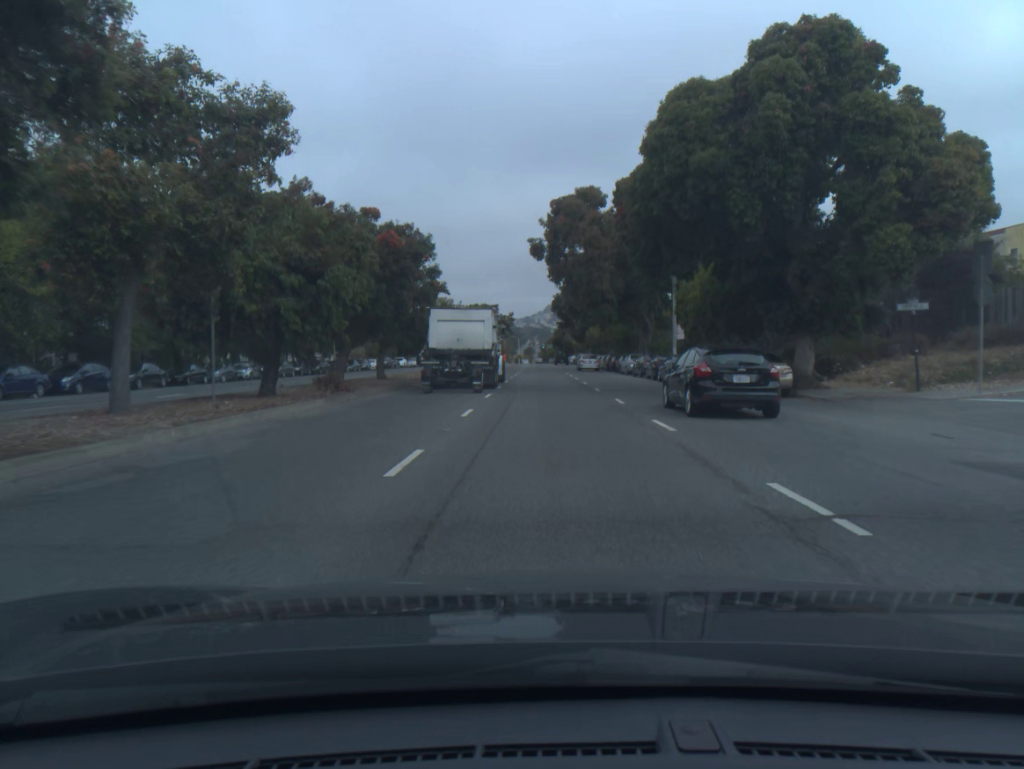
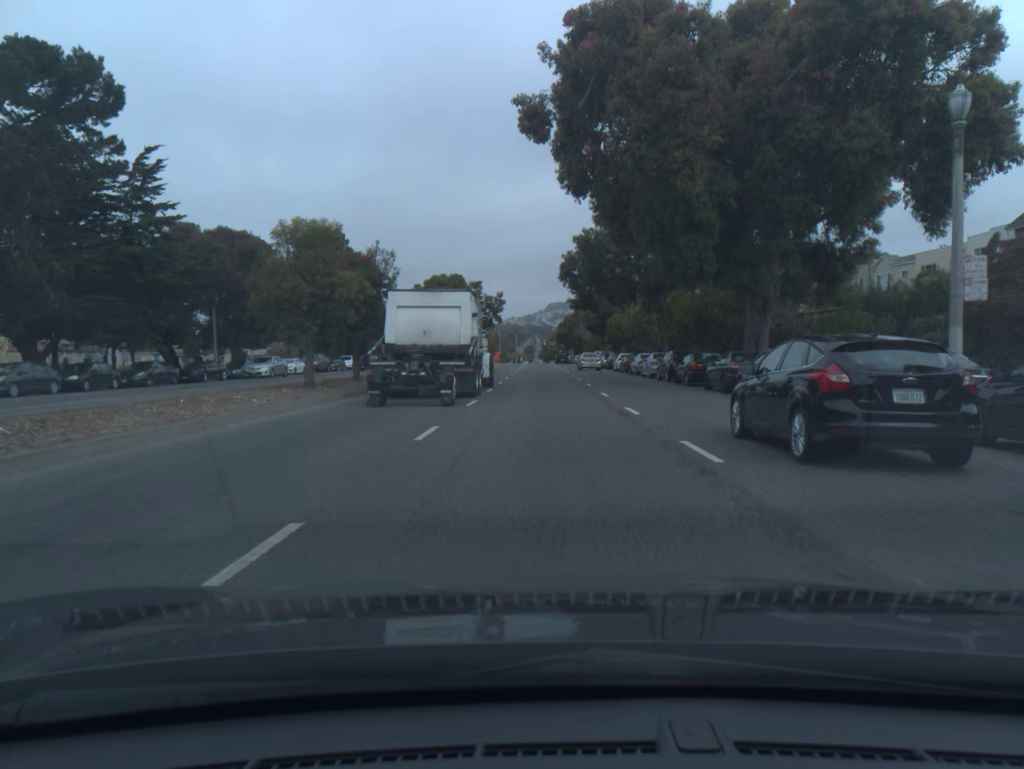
(0.0, +33.8) m; 0°
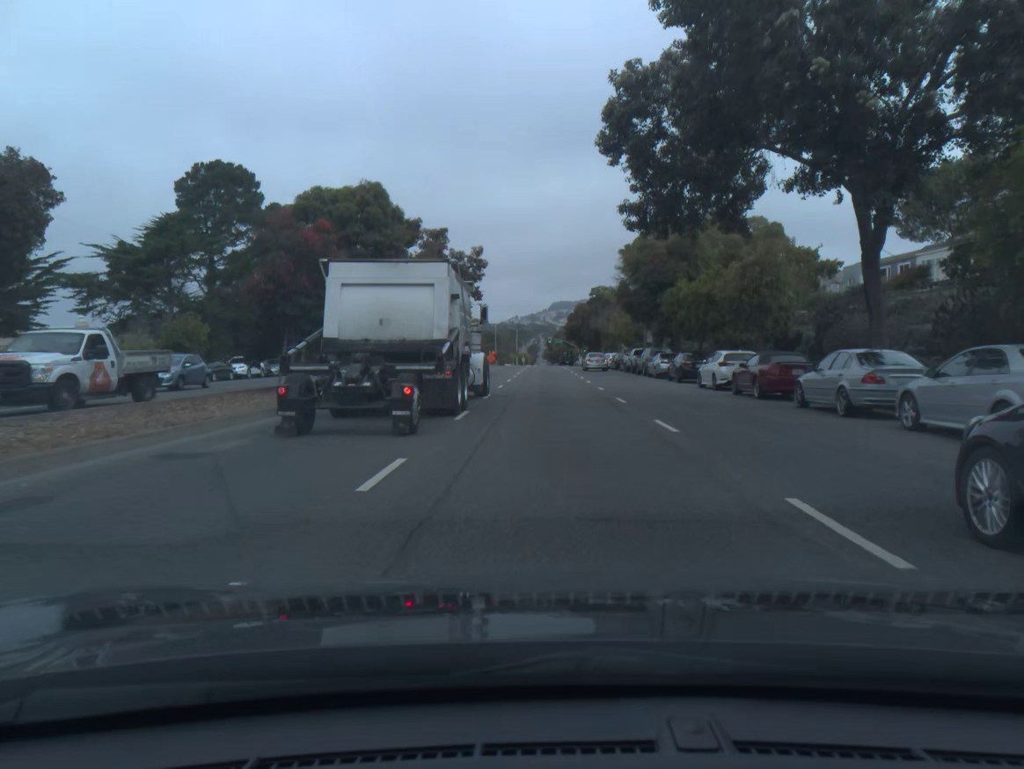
(-0.2, +33.0) m; 0°
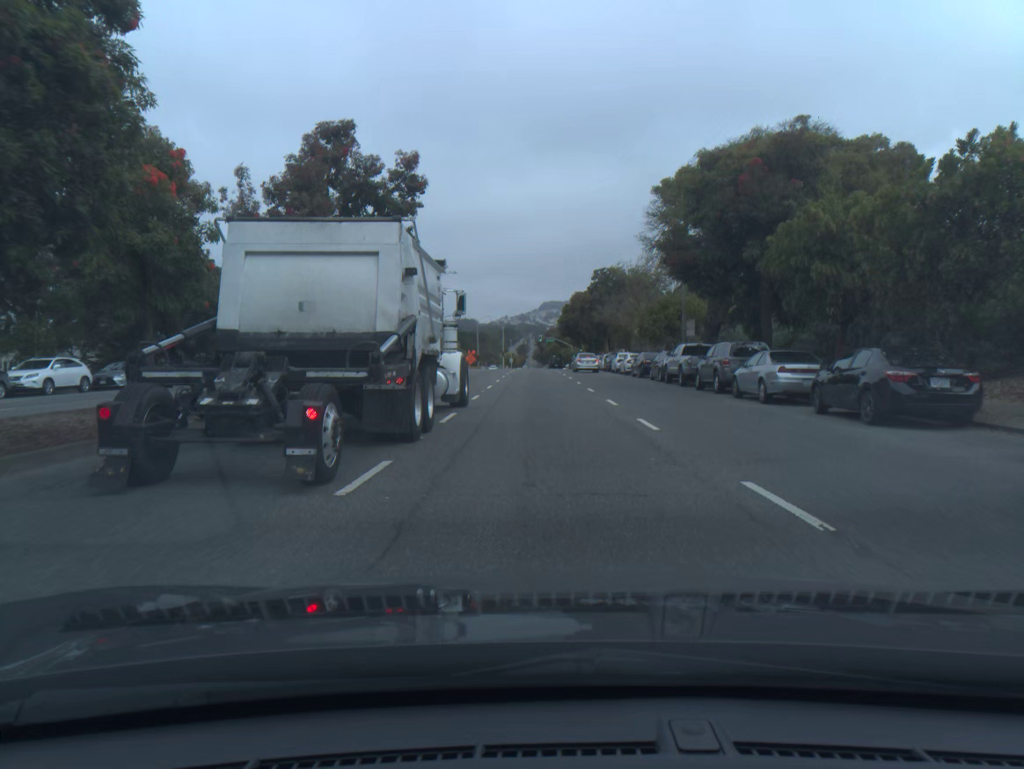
(+0.1, +21.8) m; +1°
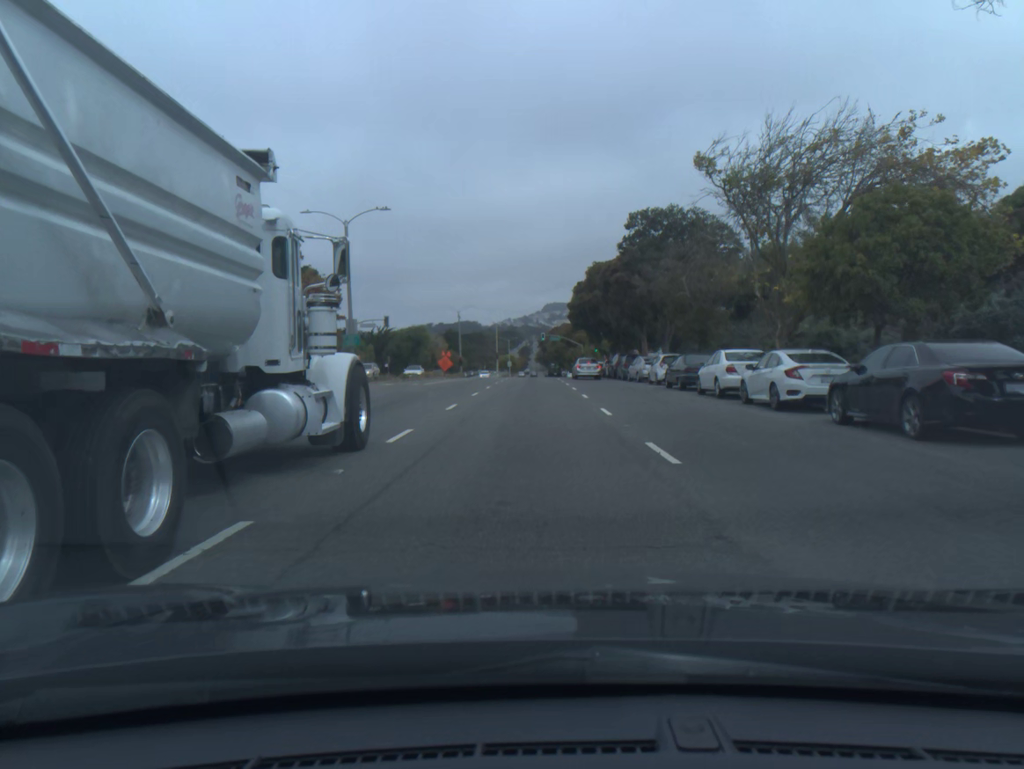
(+0.1, +32.4) m; 0°
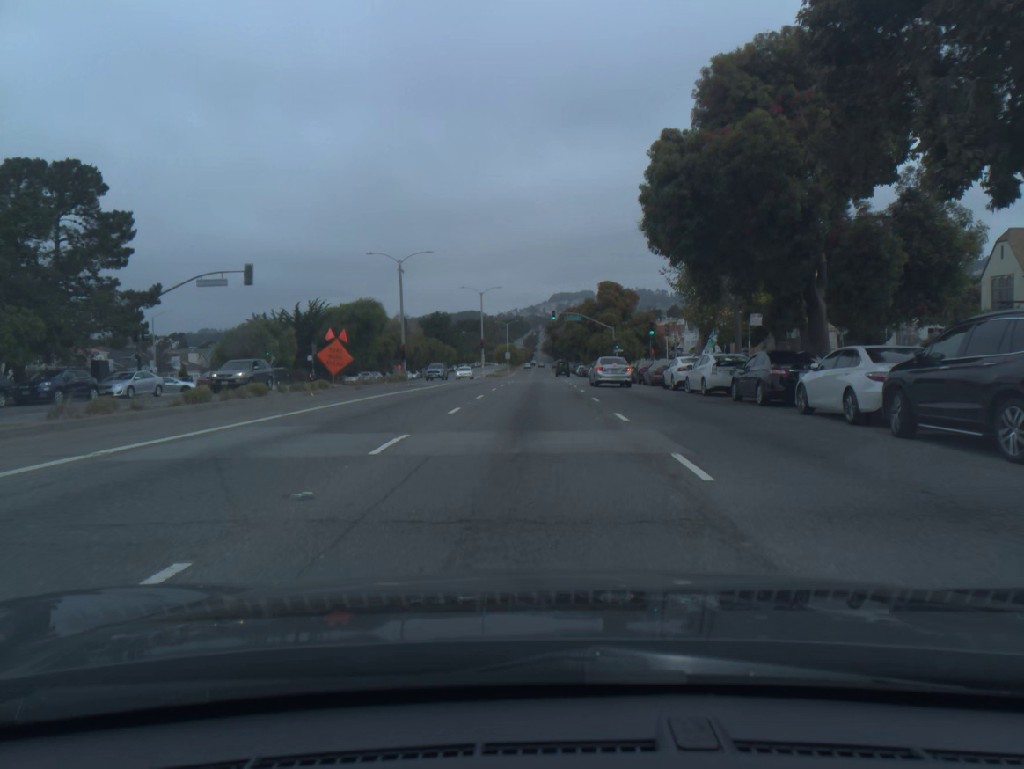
(-0.3, +45.0) m; -1°
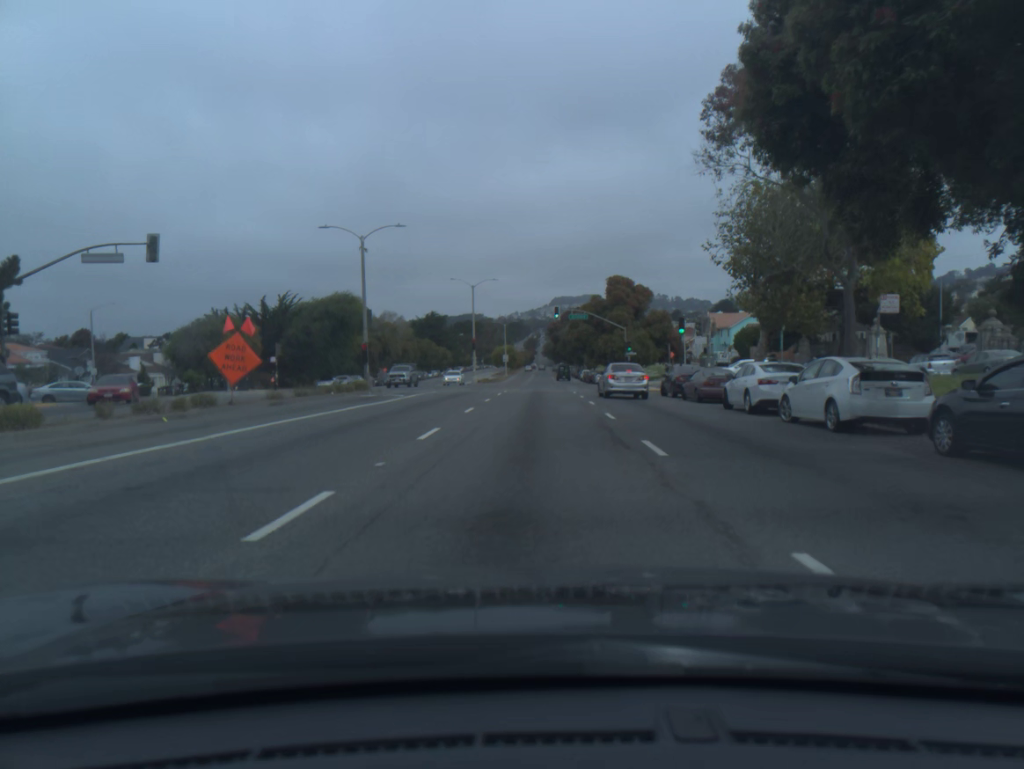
(0.0, +12.0) m; 0°
